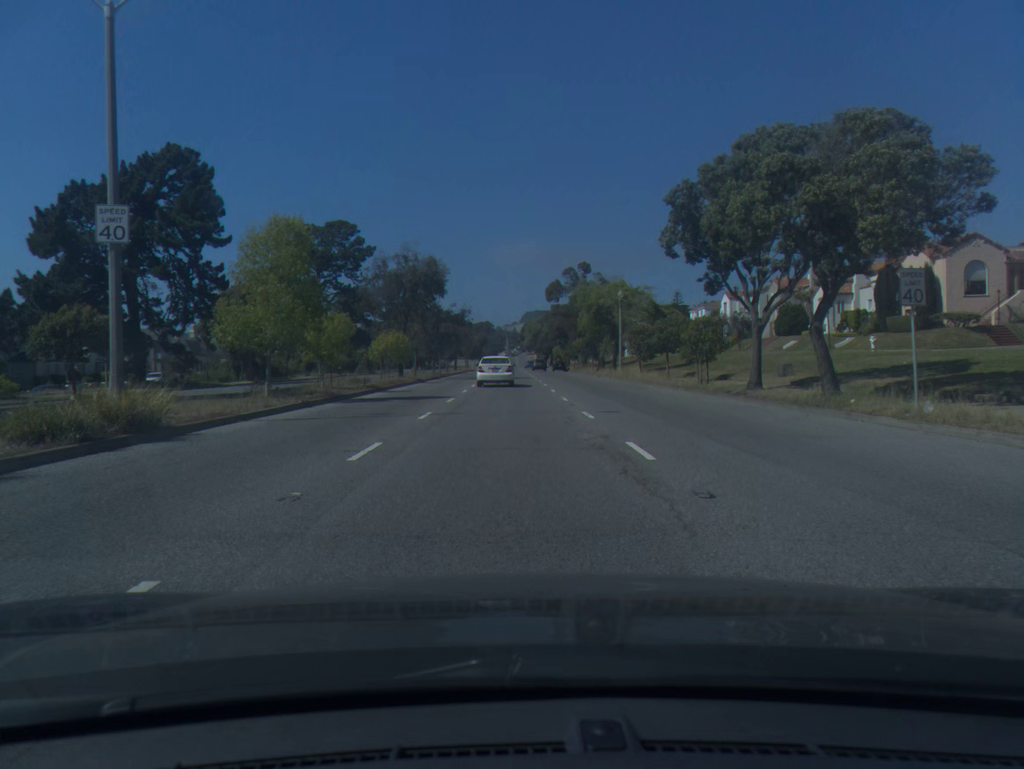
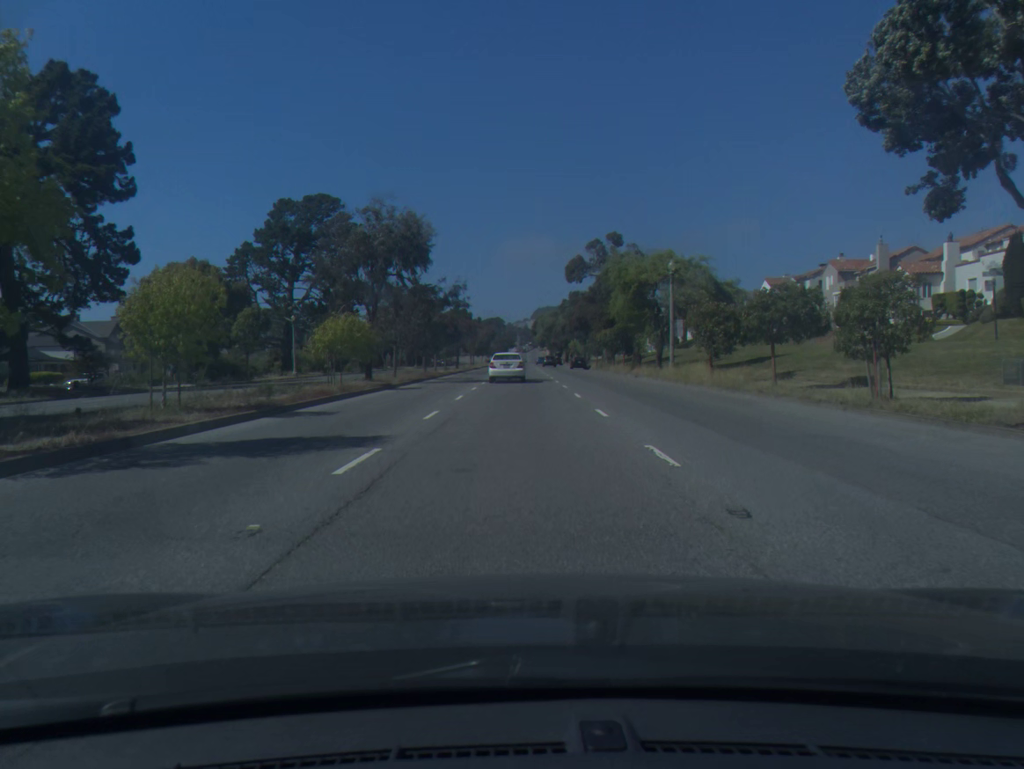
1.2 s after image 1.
(-0.1, +15.7) m; -1°
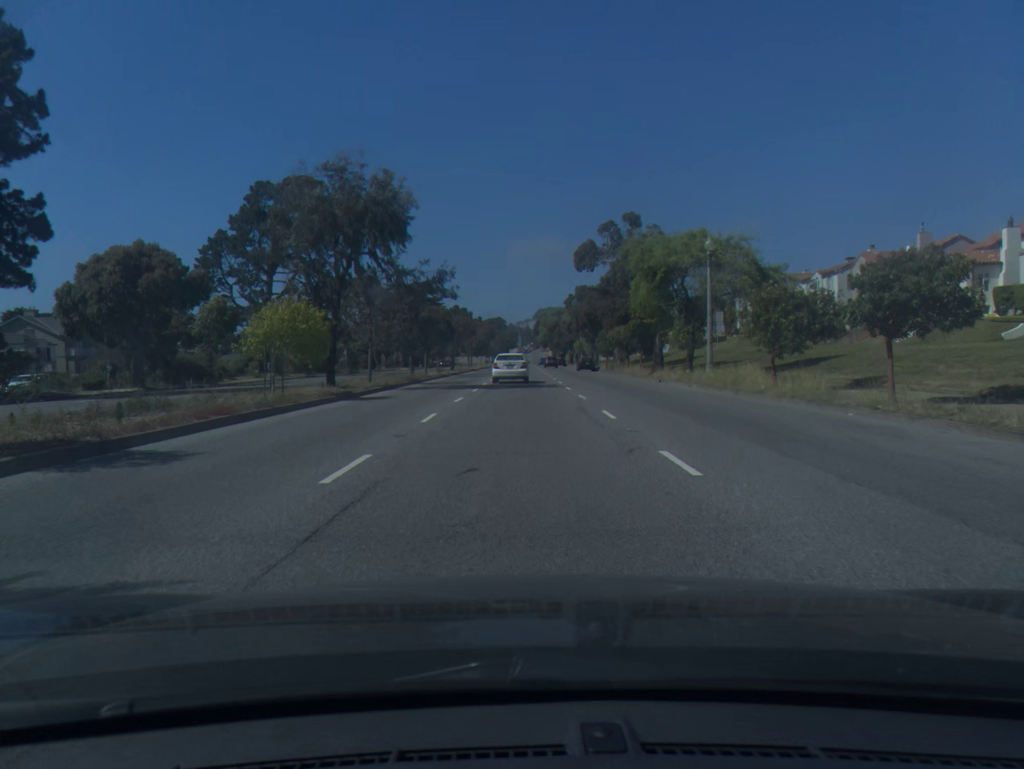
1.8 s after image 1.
(0.0, +8.1) m; 0°
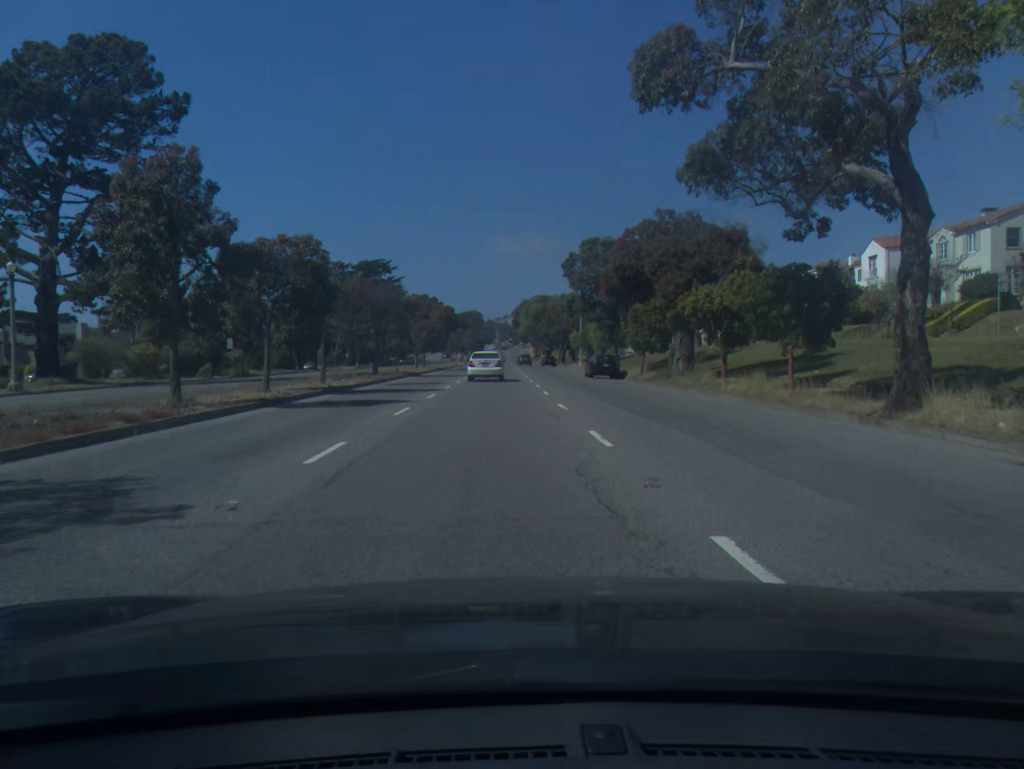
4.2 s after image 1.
(+0.4, +34.4) m; +1°
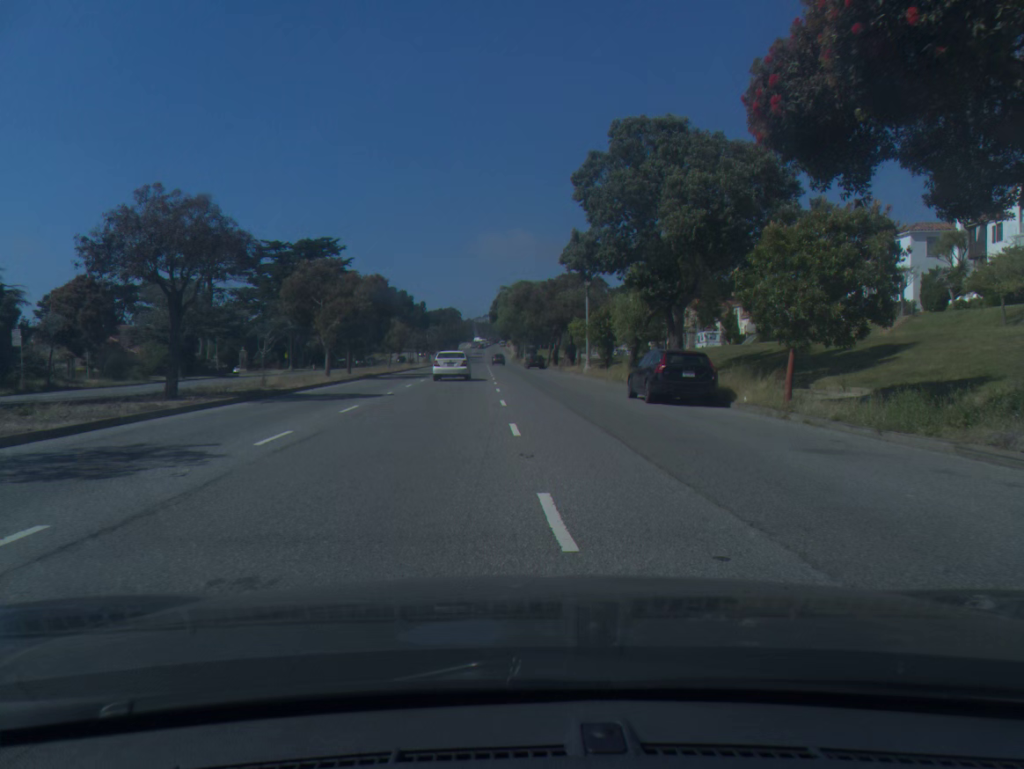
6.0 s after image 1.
(+0.4, +27.0) m; +2°
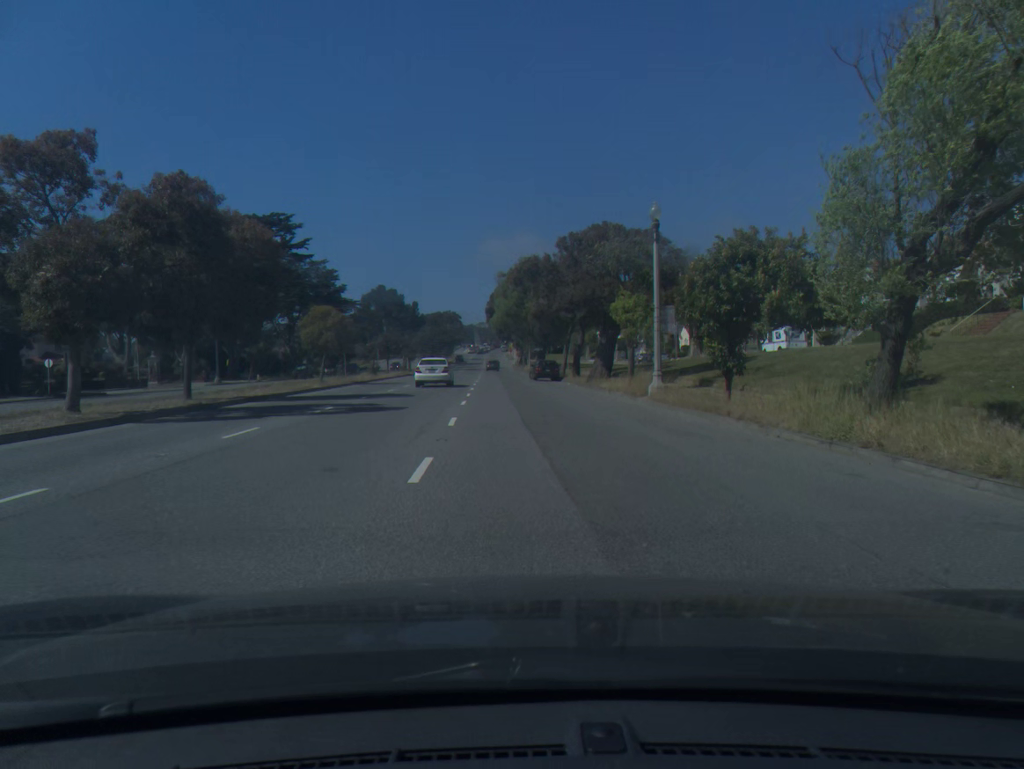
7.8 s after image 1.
(0.0, +26.3) m; 0°
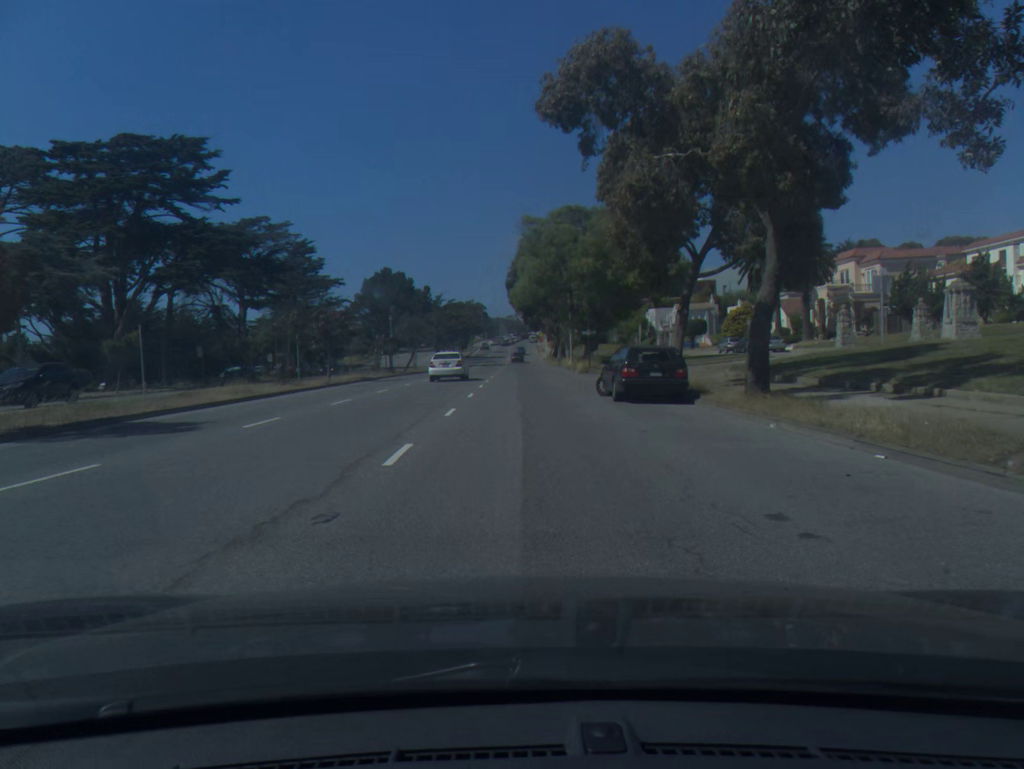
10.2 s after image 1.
(-0.7, +35.1) m; -2°
